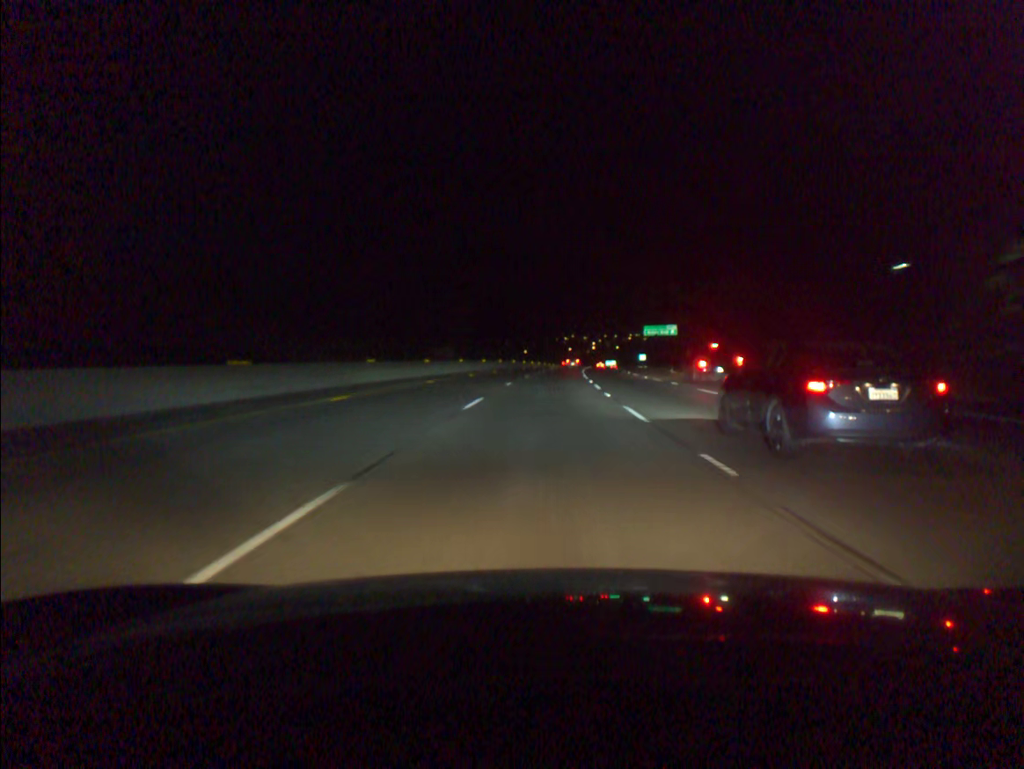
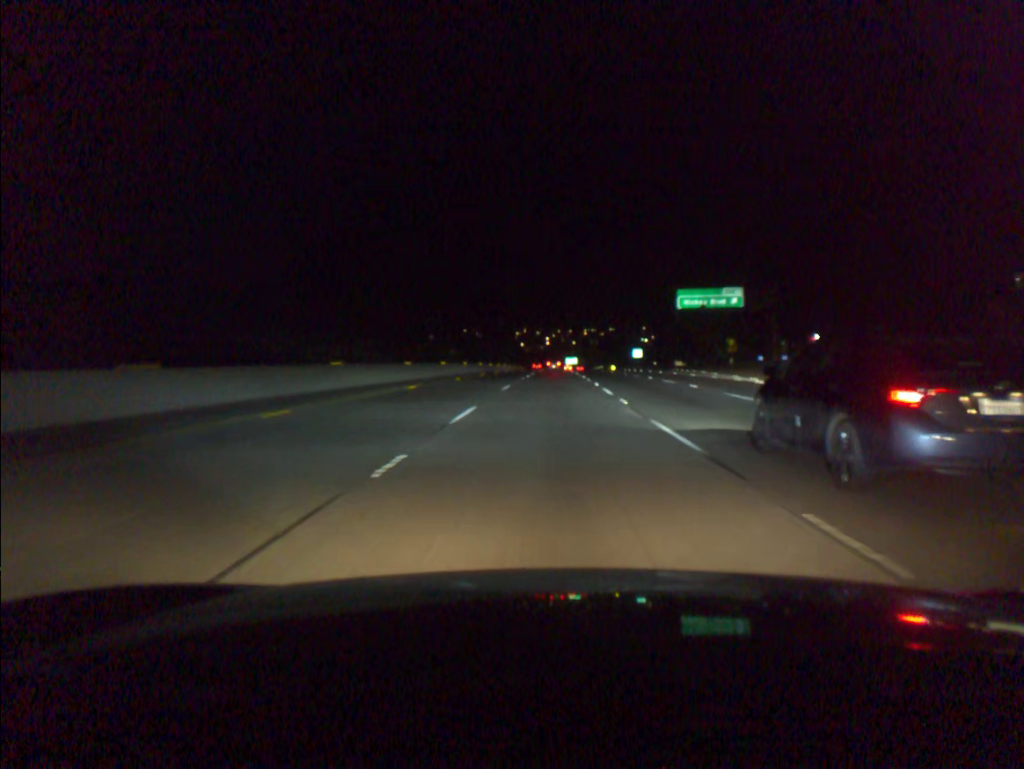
(+2.3, +77.7) m; +4°
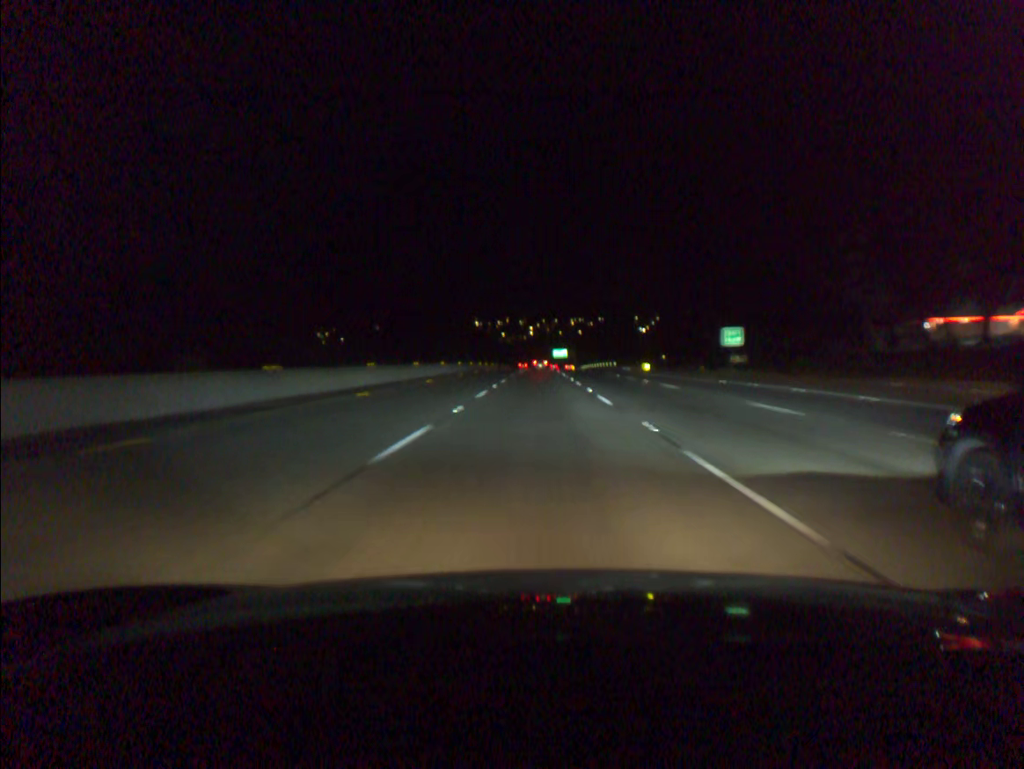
(+1.4, +78.1) m; +1°
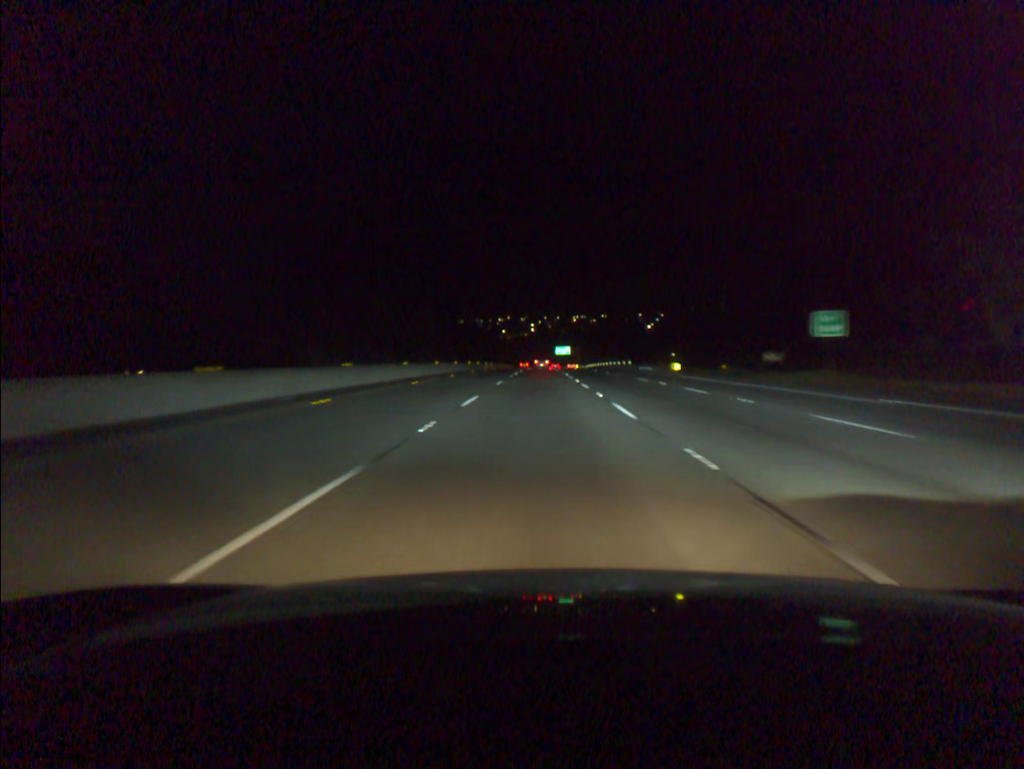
(0.0, +19.6) m; 0°
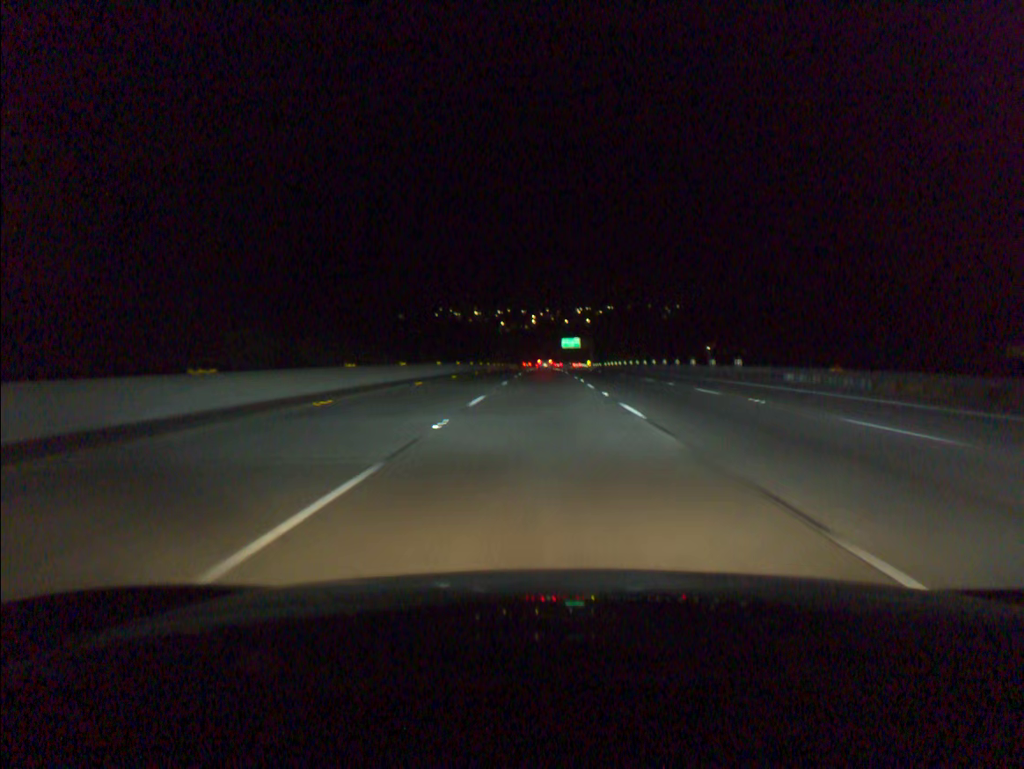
(-0.2, +58.8) m; 0°
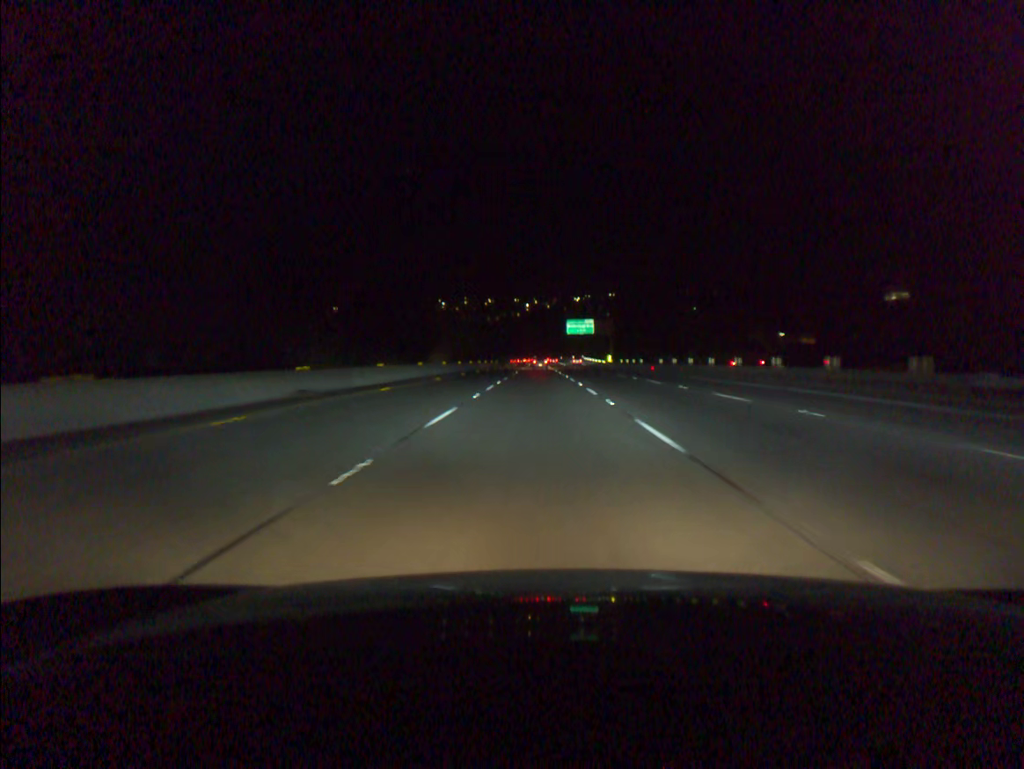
(+0.4, +78.4) m; 0°
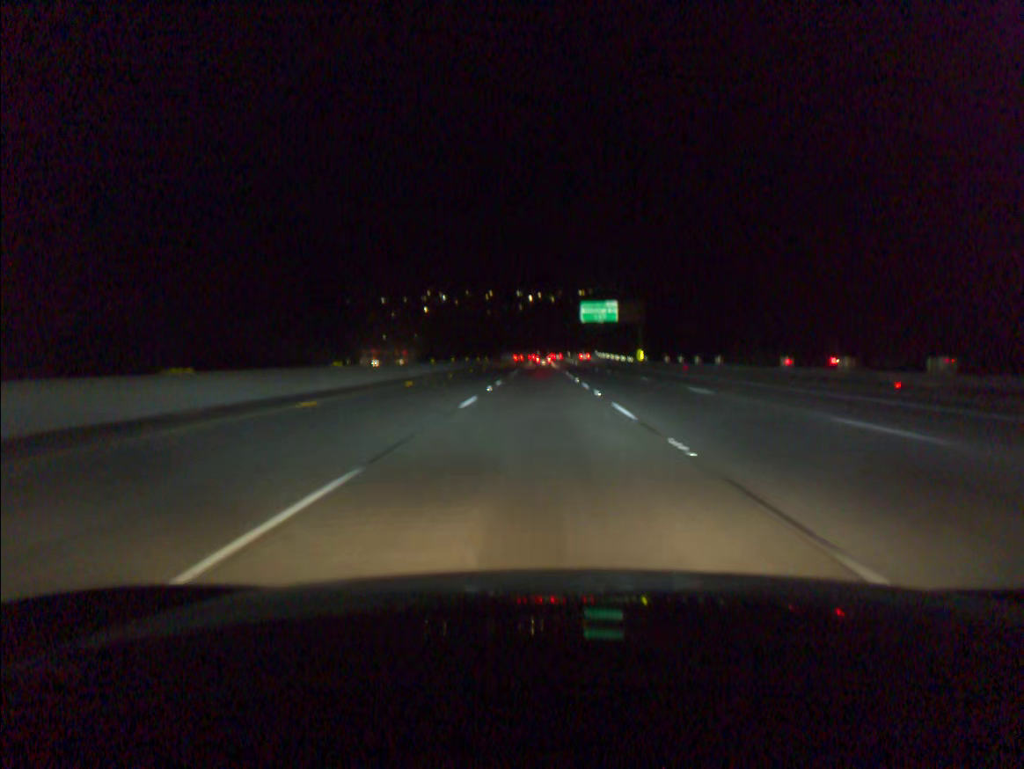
(-0.1, +39.2) m; 0°
